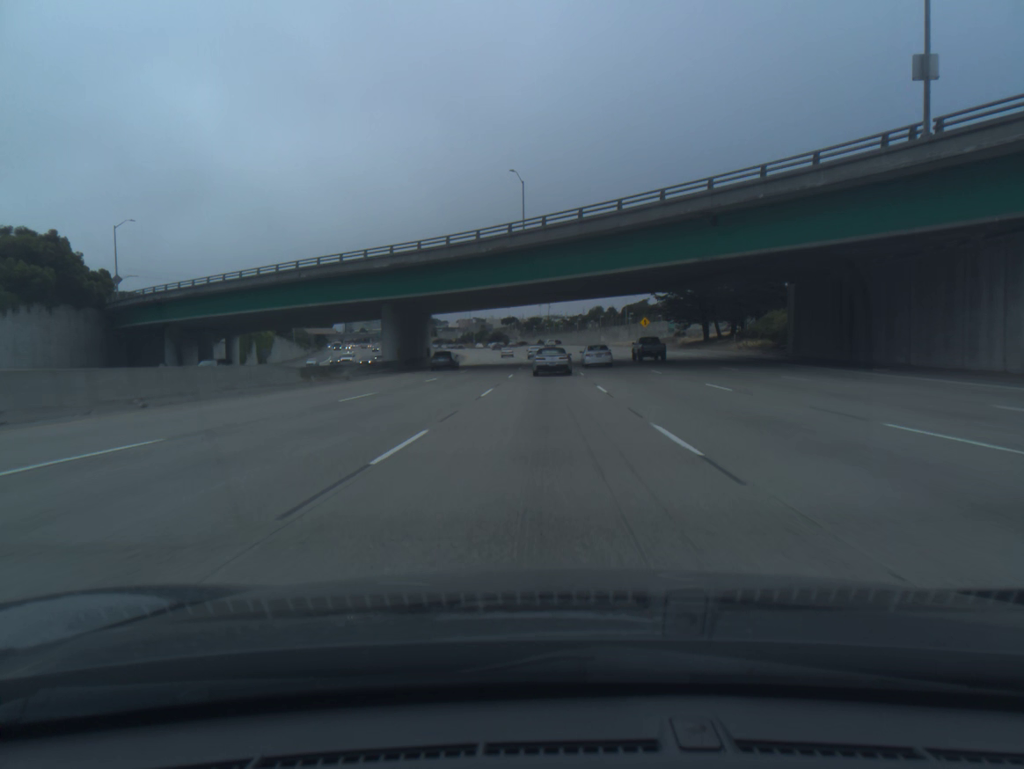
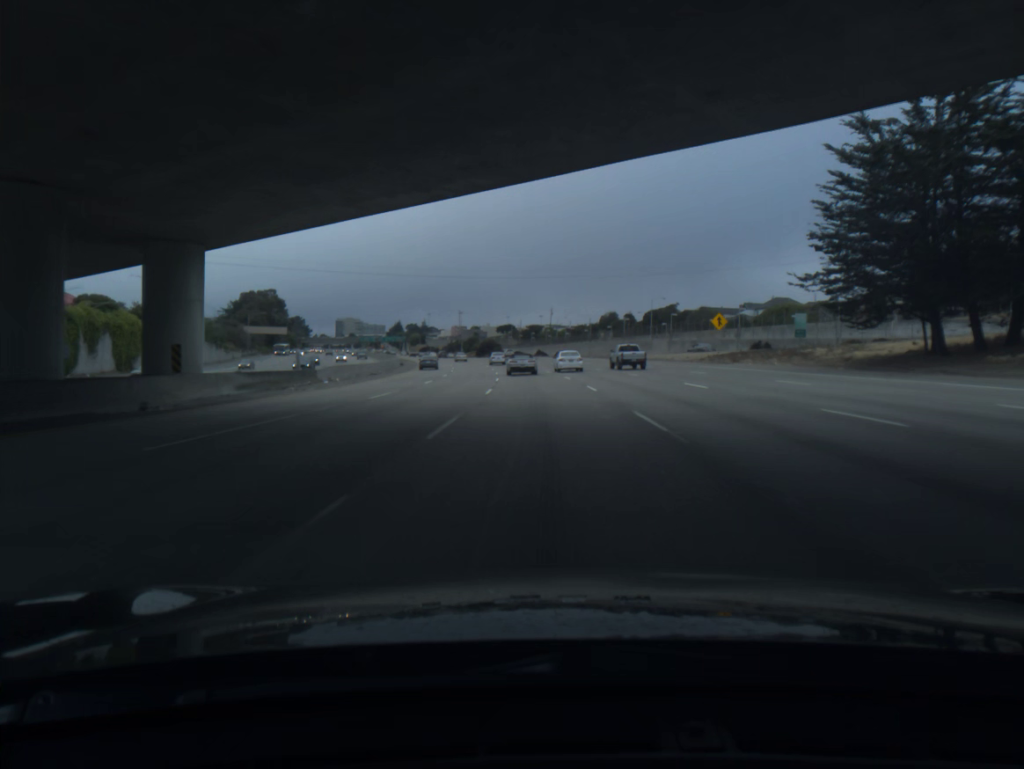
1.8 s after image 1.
(+0.2, +54.2) m; 0°
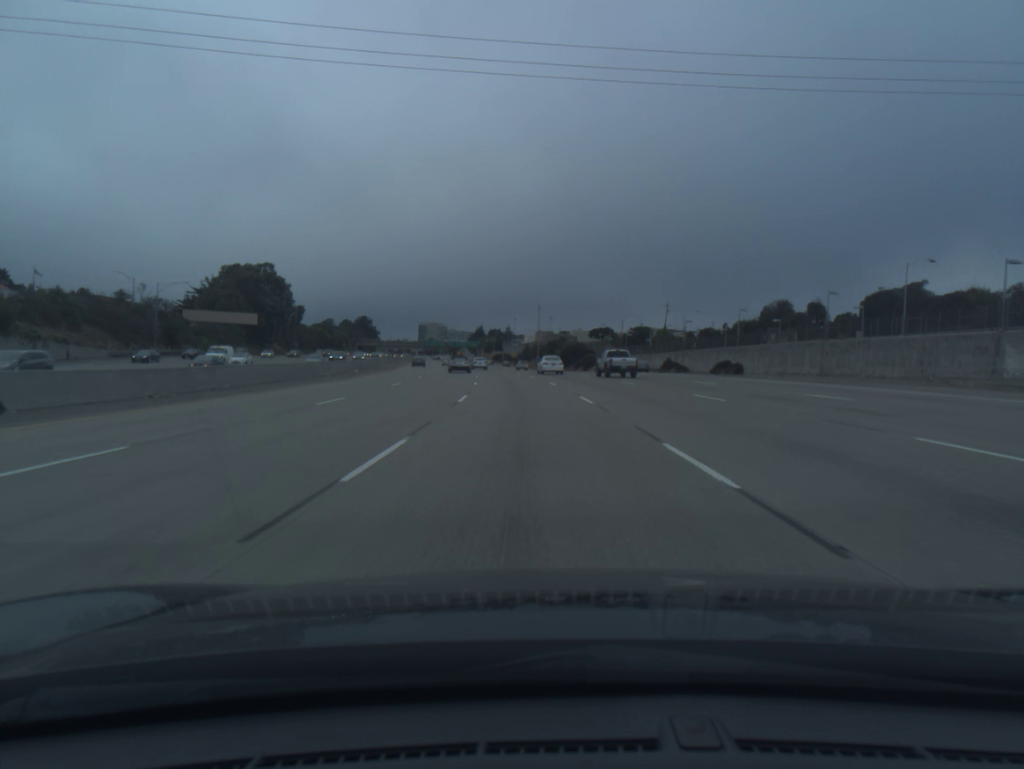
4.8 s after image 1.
(-4.4, +89.6) m; -7°
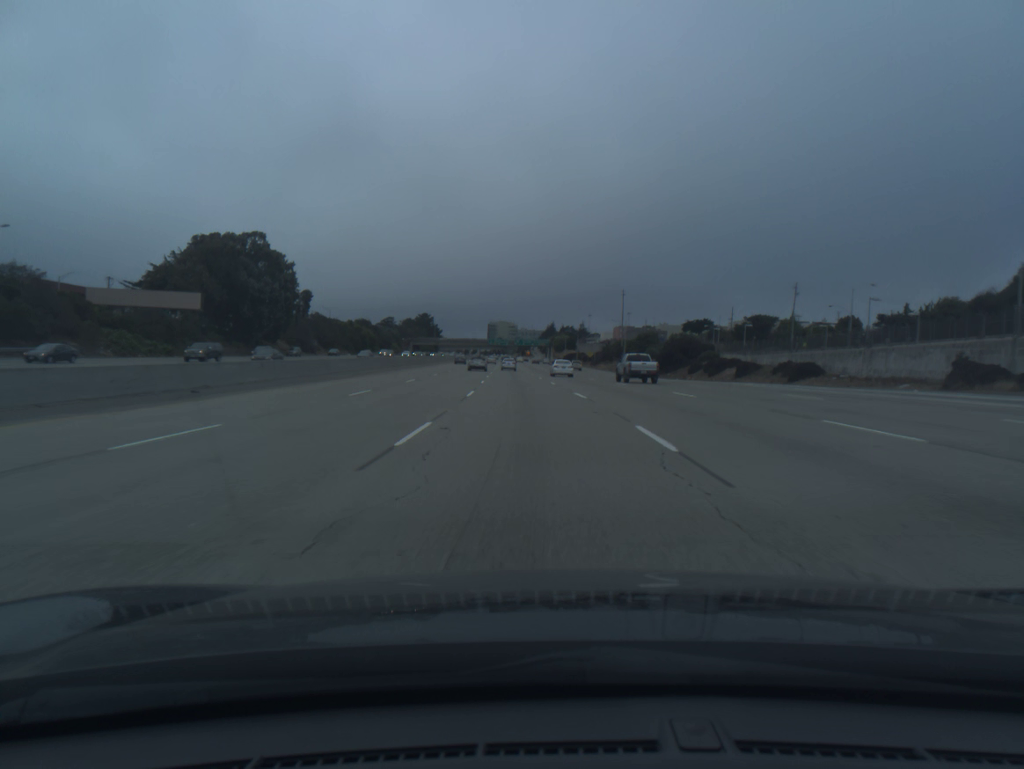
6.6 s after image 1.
(-2.5, +53.8) m; -5°
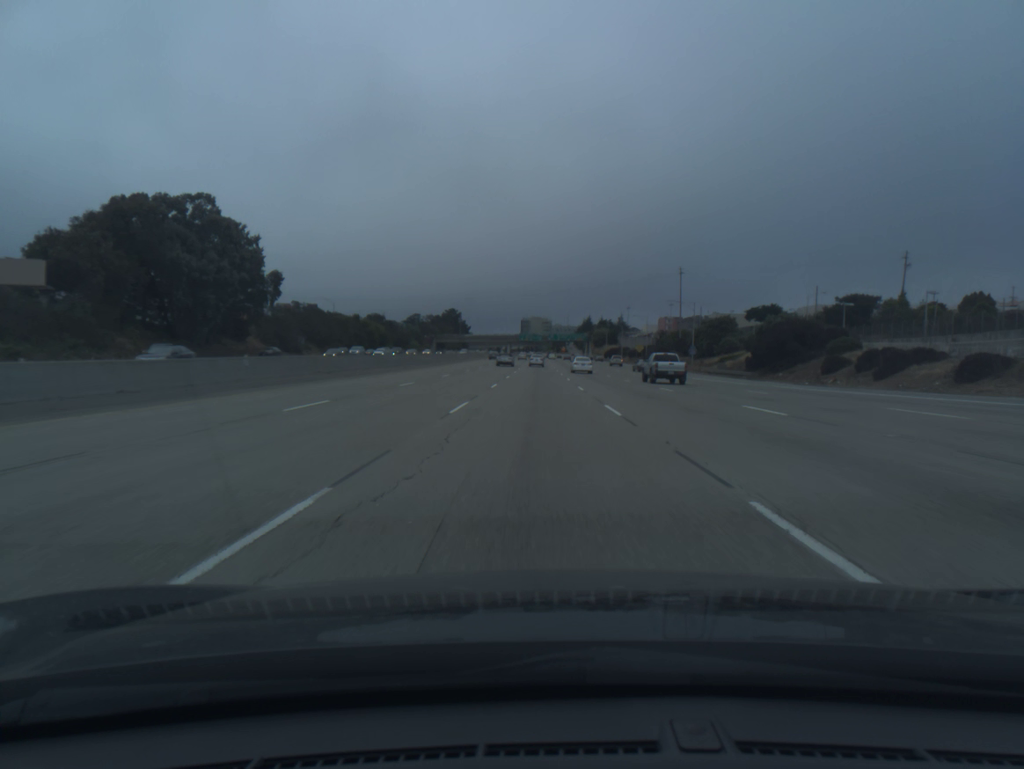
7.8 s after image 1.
(-0.9, +36.2) m; -3°
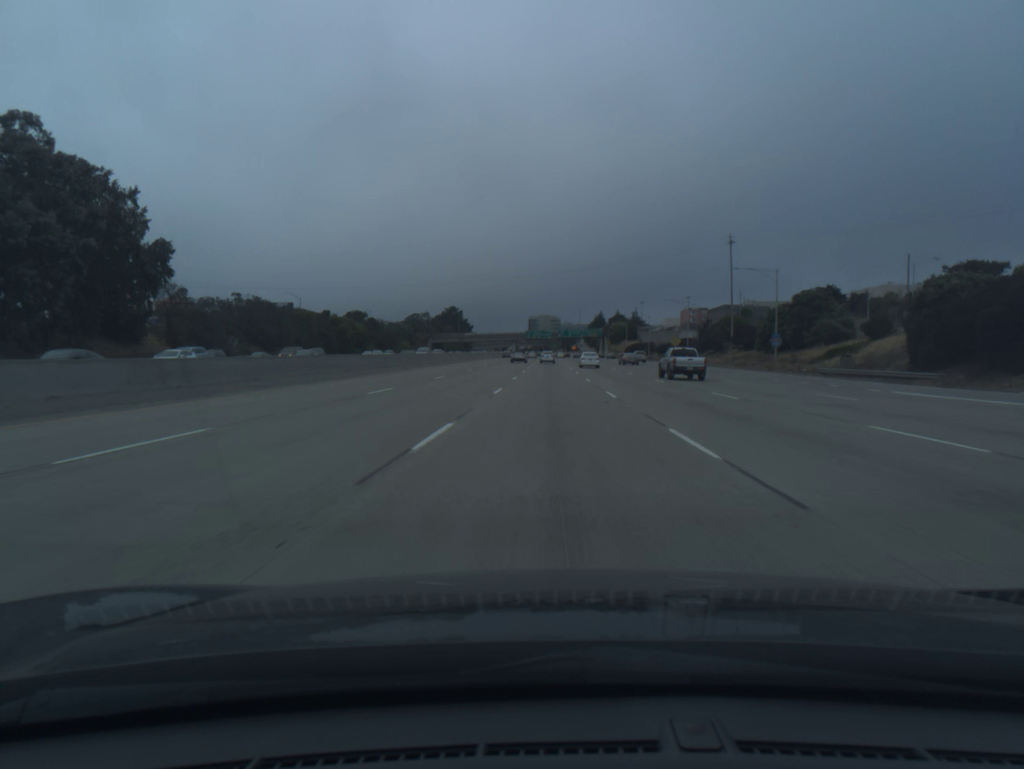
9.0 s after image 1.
(-0.3, +36.4) m; -1°
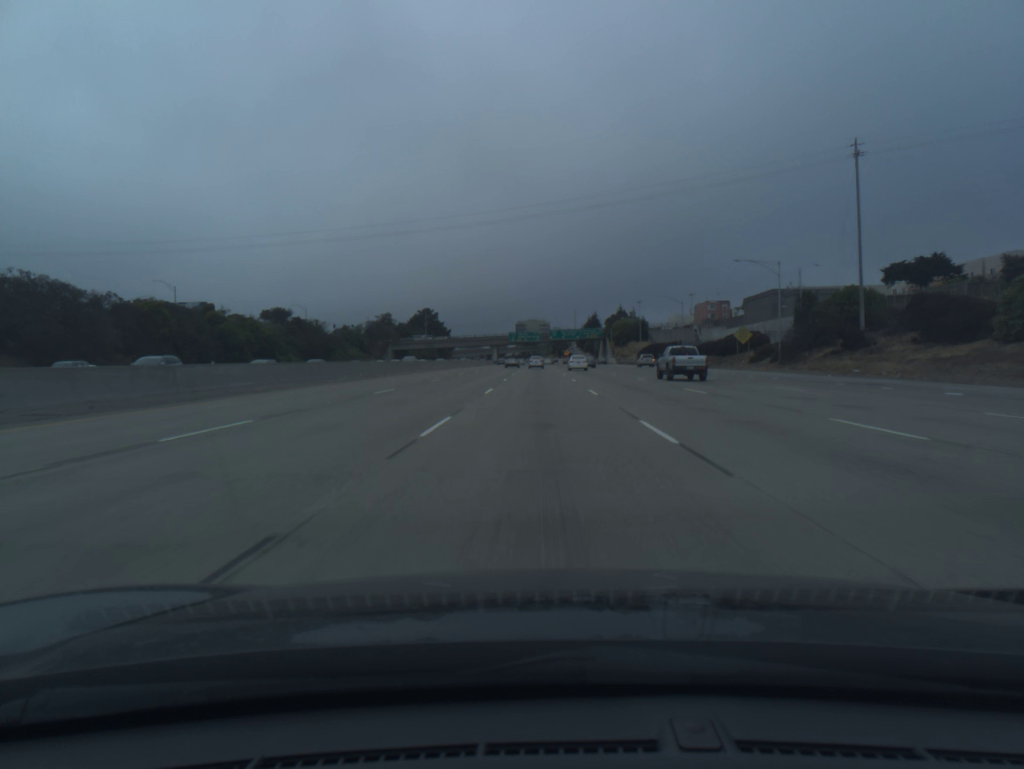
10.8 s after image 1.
(+0.5, +54.7) m; +1°
